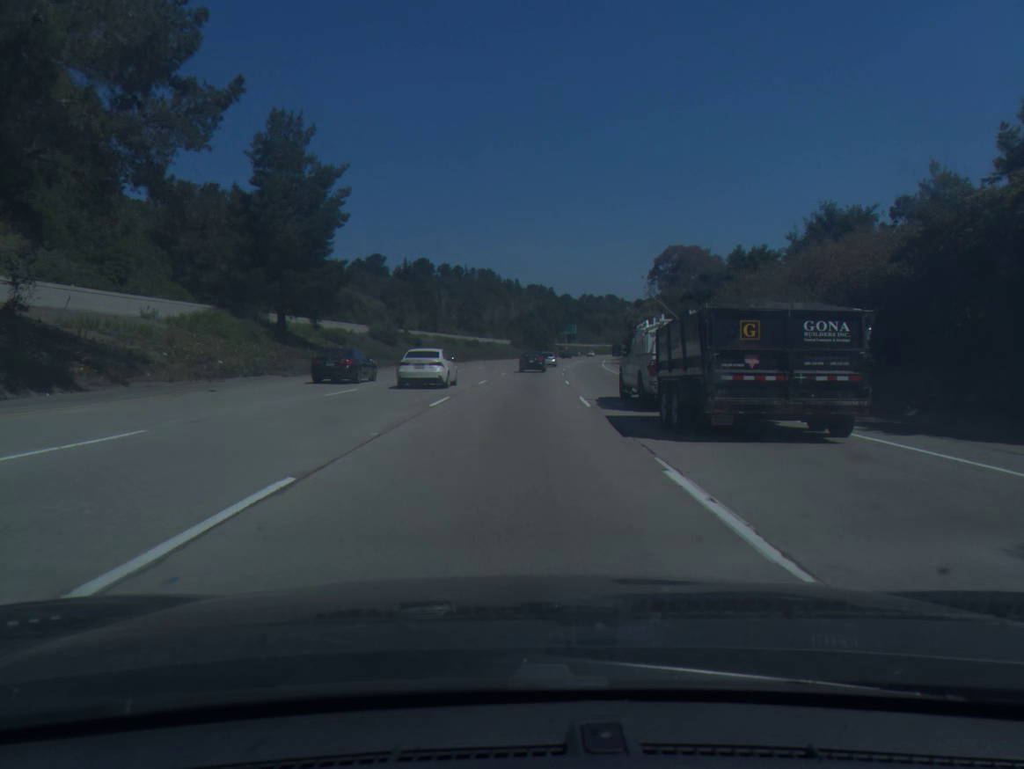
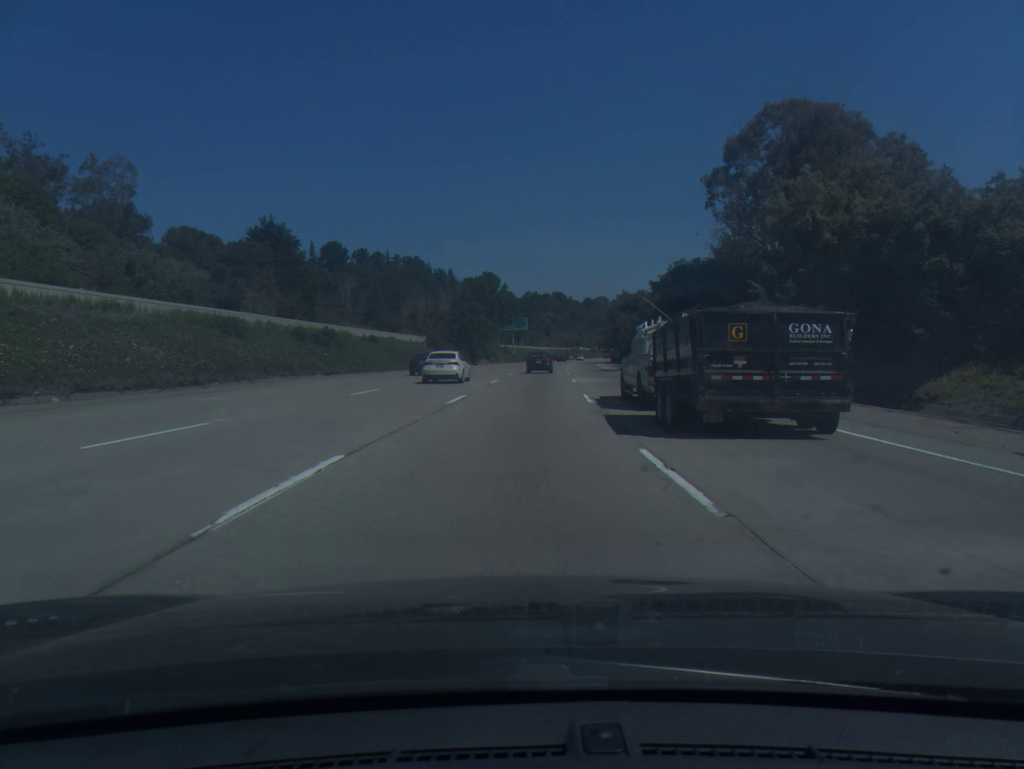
(+2.6, +70.9) m; +4°
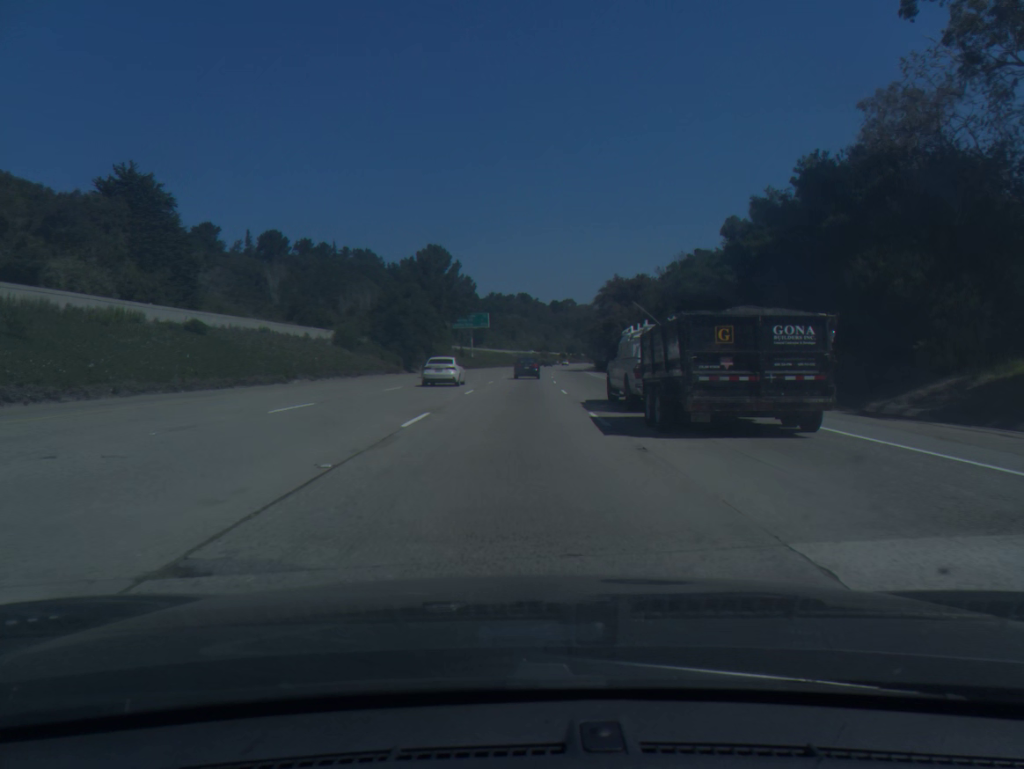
(+0.8, +35.6) m; +3°
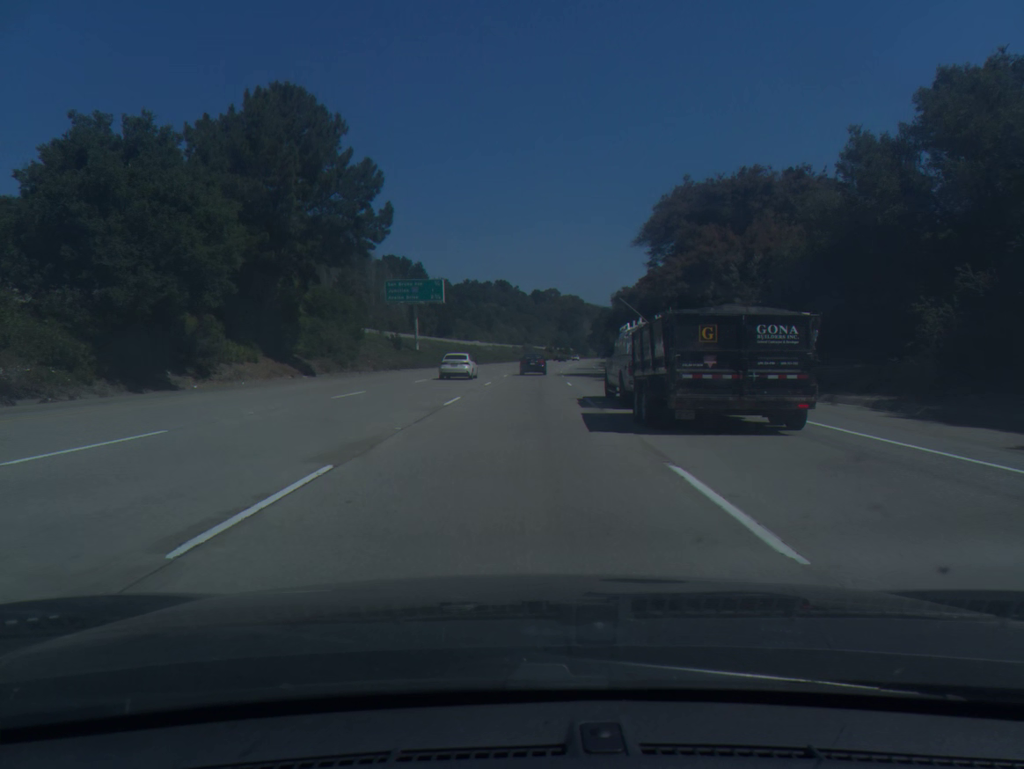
(+0.7, +53.4) m; +1°
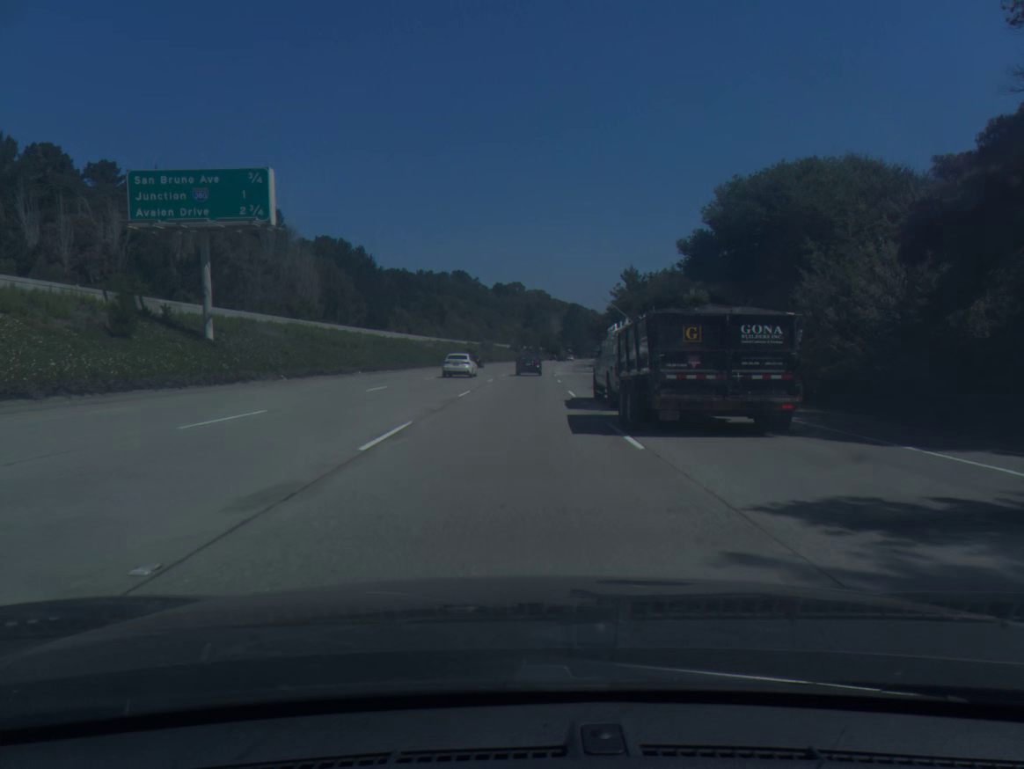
(+1.2, +53.1) m; +3°
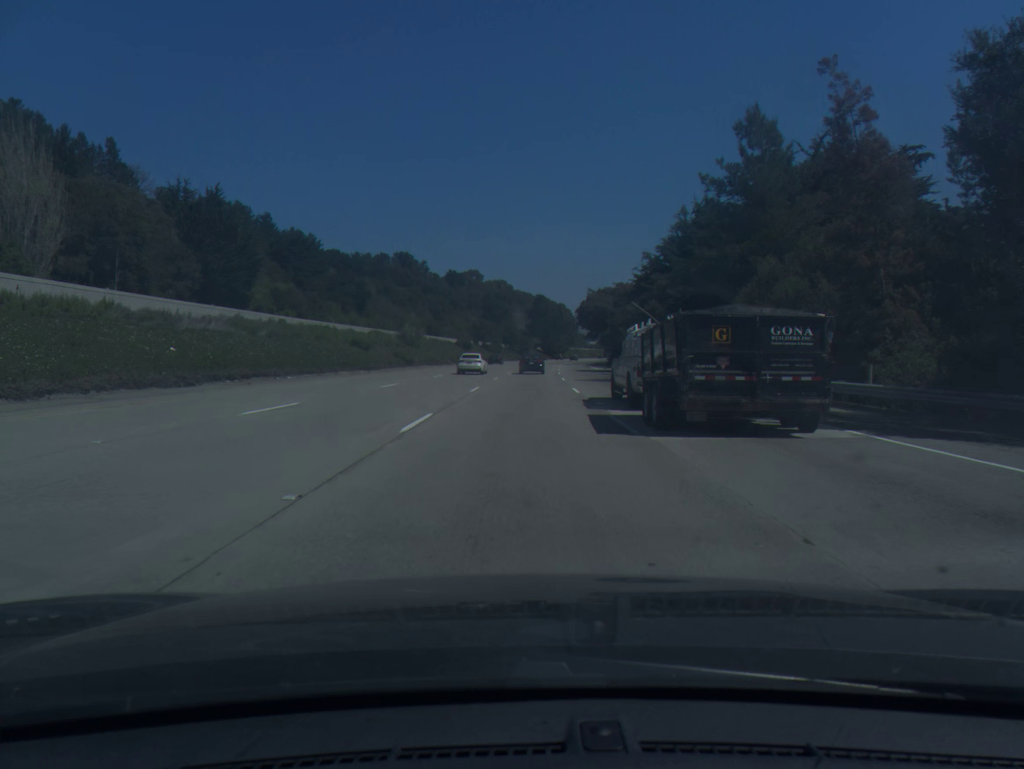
(+1.5, +70.5) m; +3°
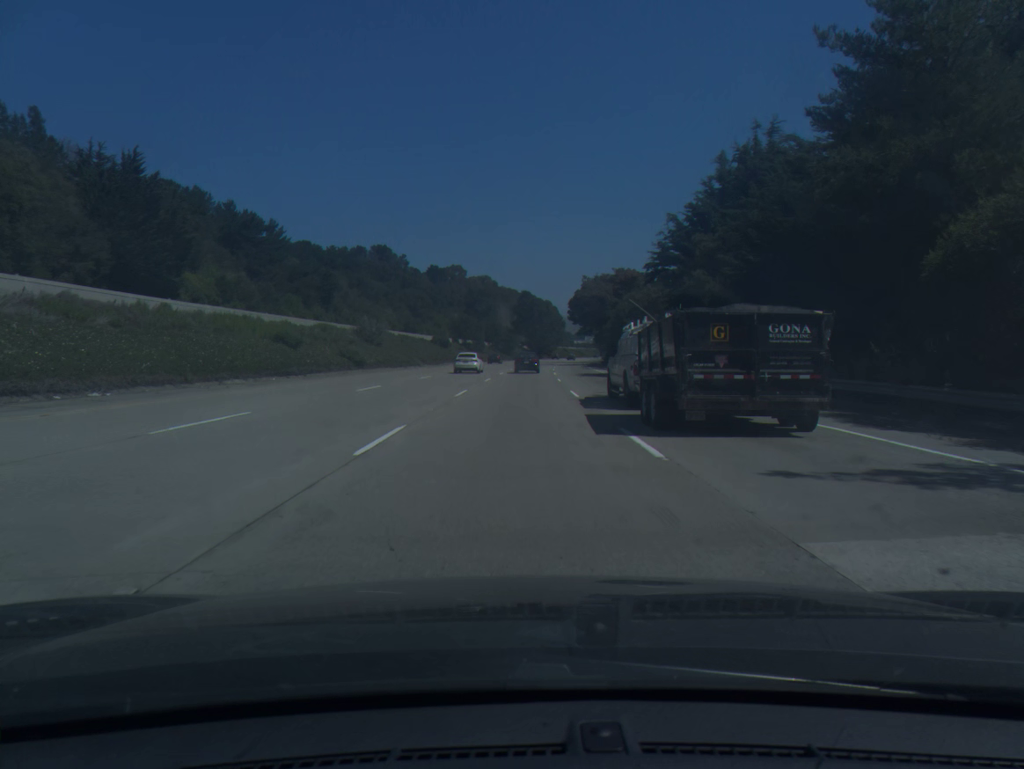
(+0.2, +17.6) m; +1°
